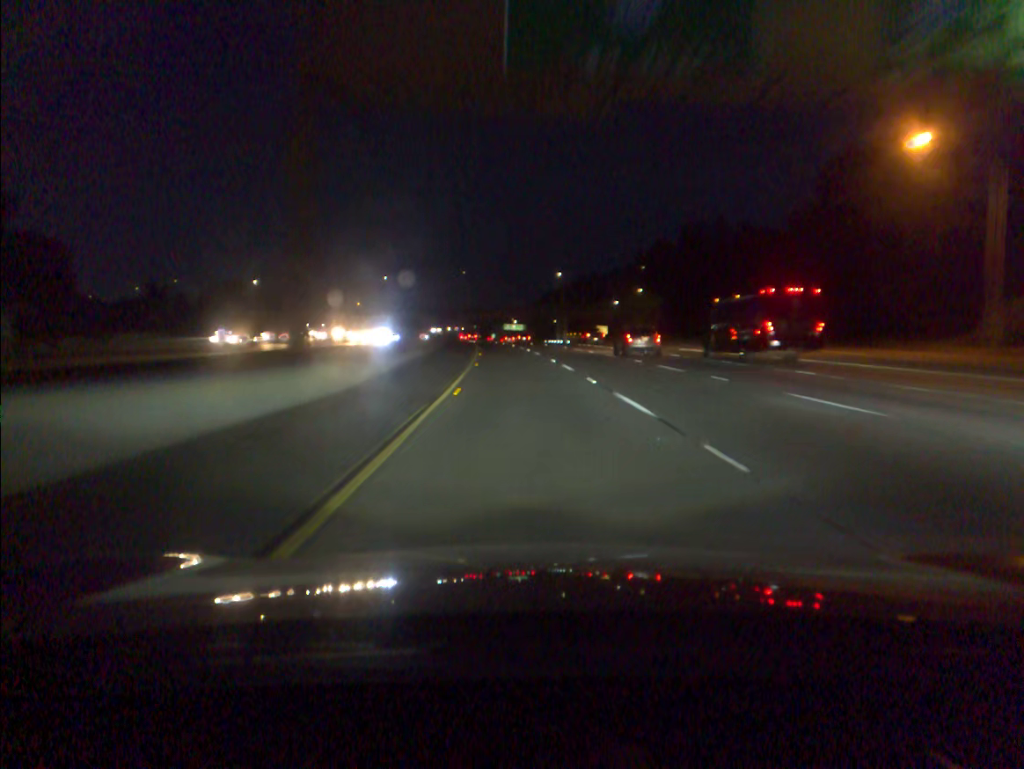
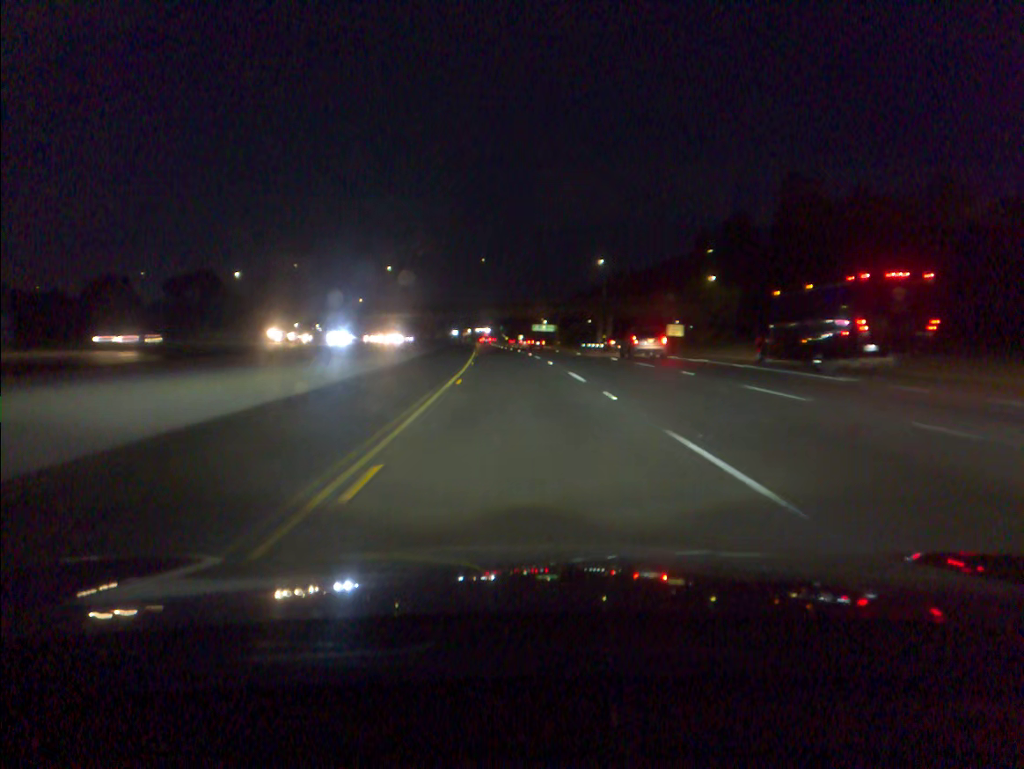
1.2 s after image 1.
(-0.7, +39.9) m; -2°
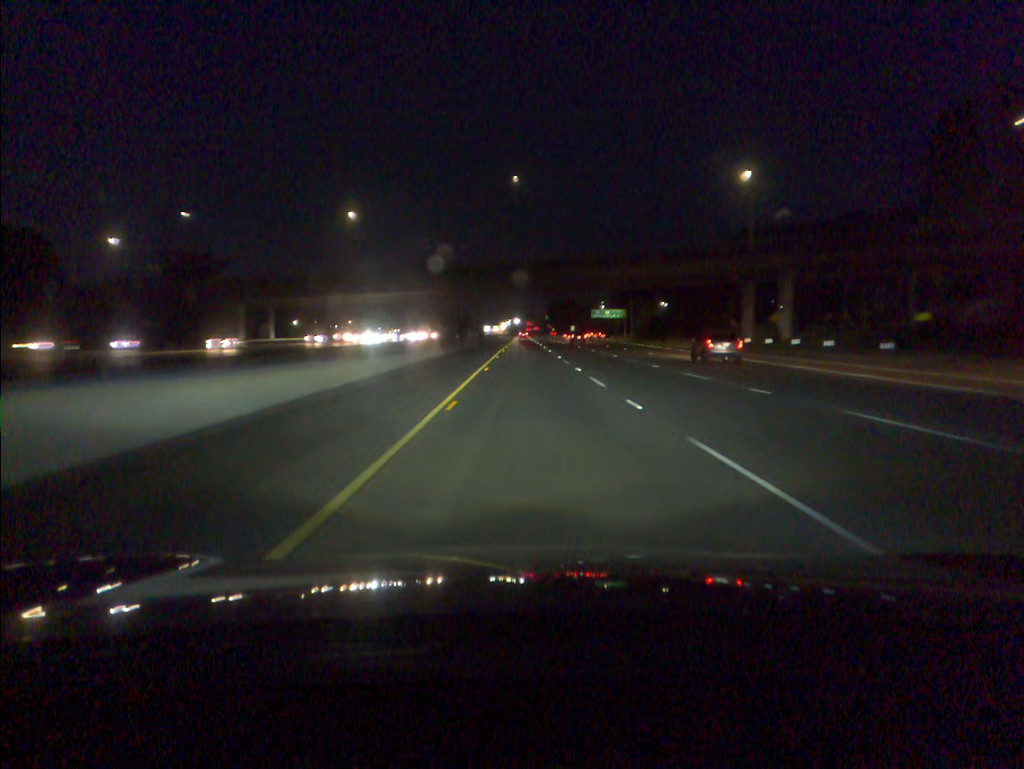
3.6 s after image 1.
(-3.0, +80.2) m; -3°
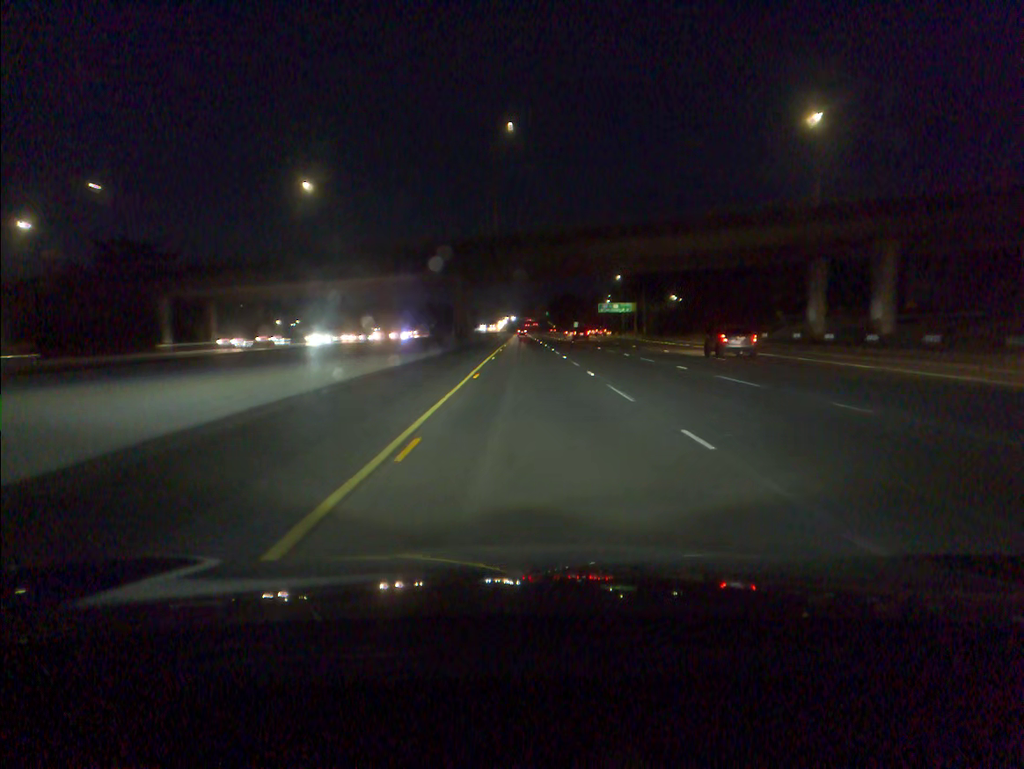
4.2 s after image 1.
(0.0, +20.2) m; 0°
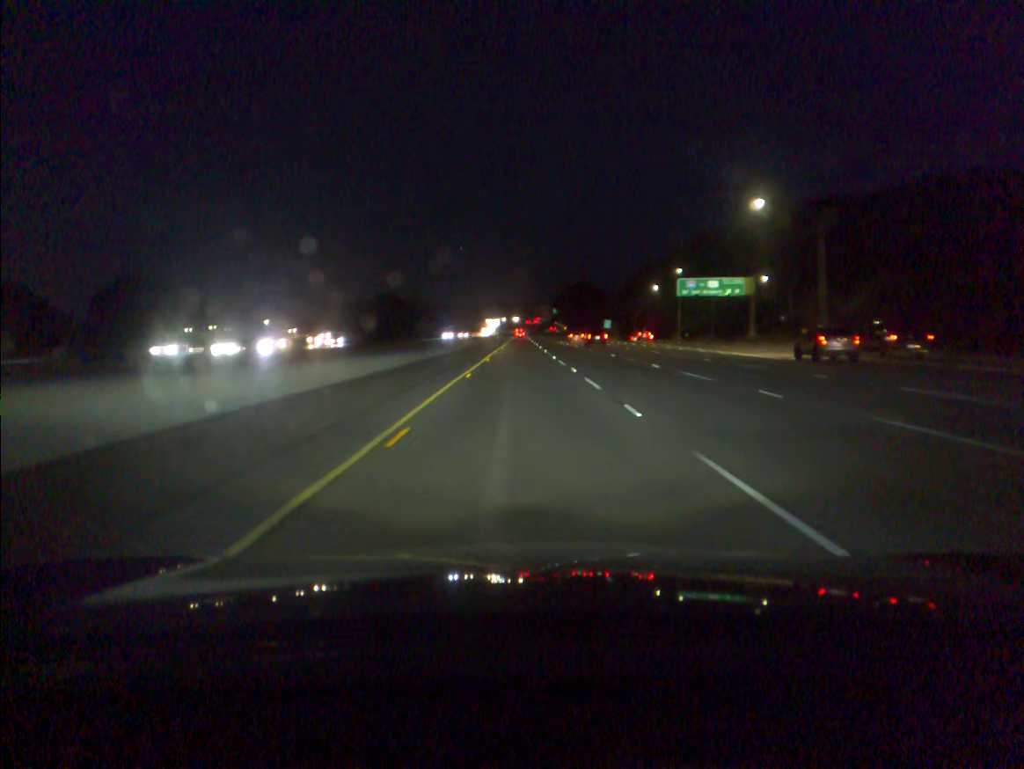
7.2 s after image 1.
(+0.2, +100.6) m; 0°
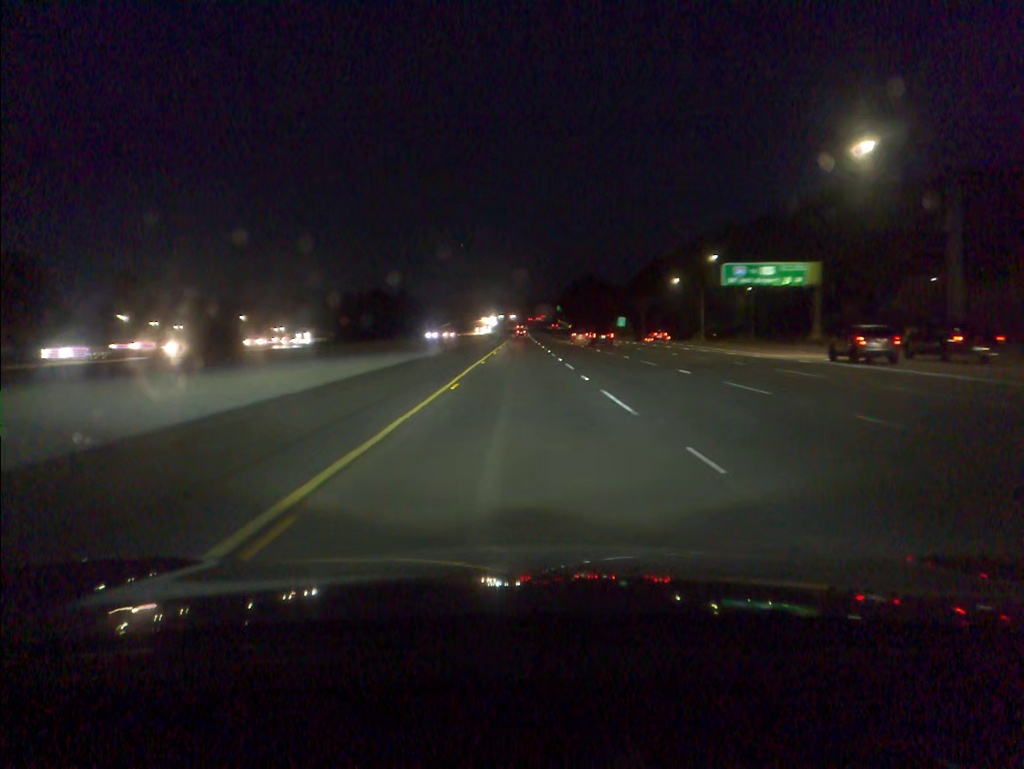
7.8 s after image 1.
(0.0, +20.0) m; 0°
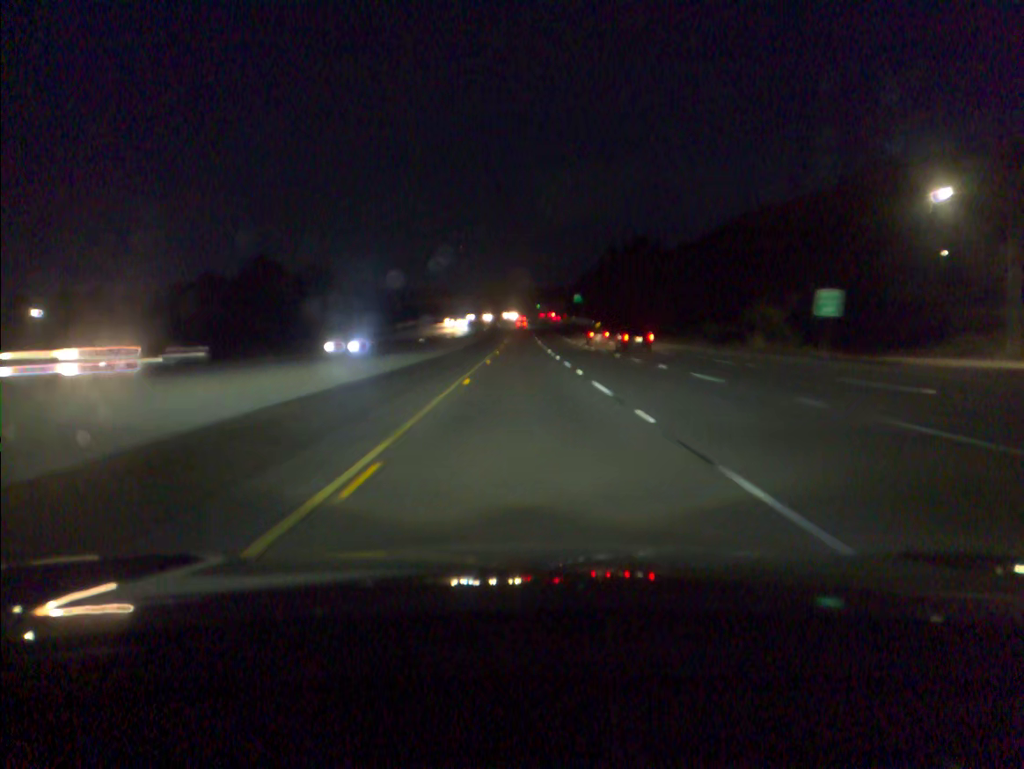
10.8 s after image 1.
(0.0, +99.9) m; 0°
